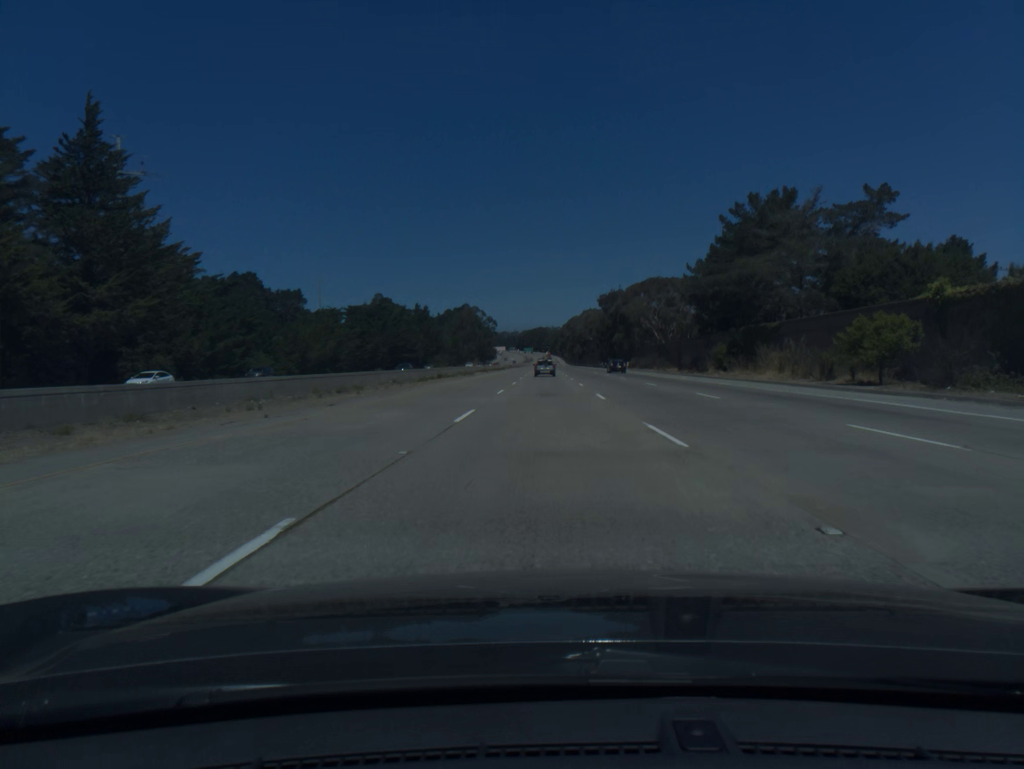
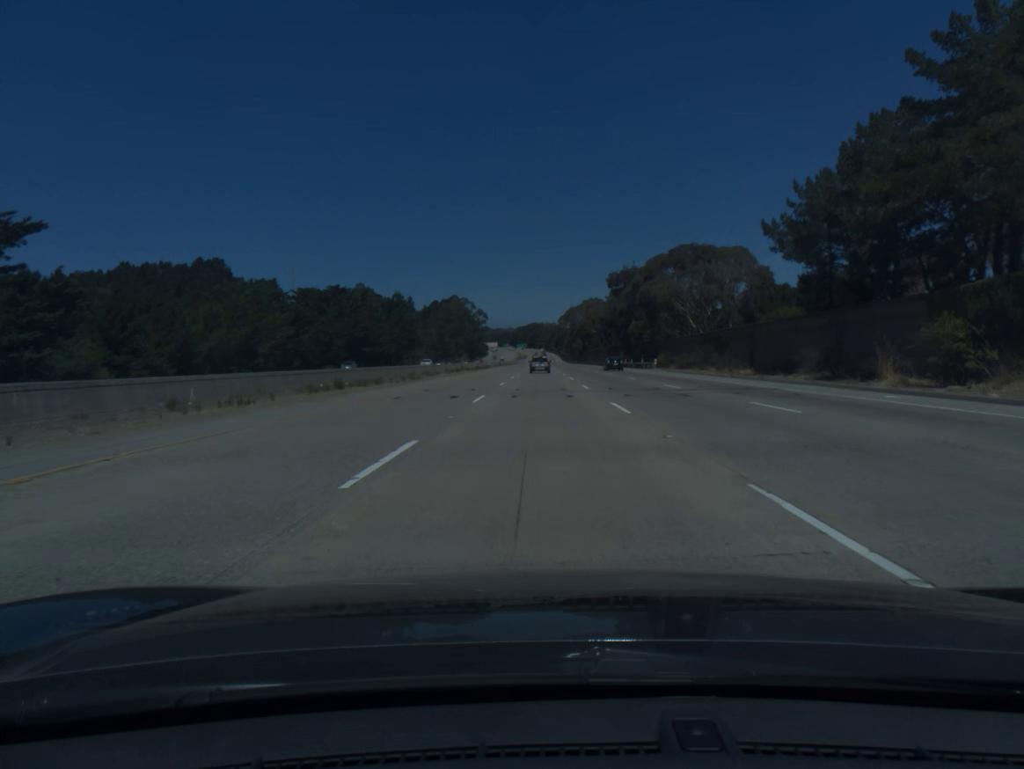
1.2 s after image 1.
(+0.1, +37.7) m; 0°
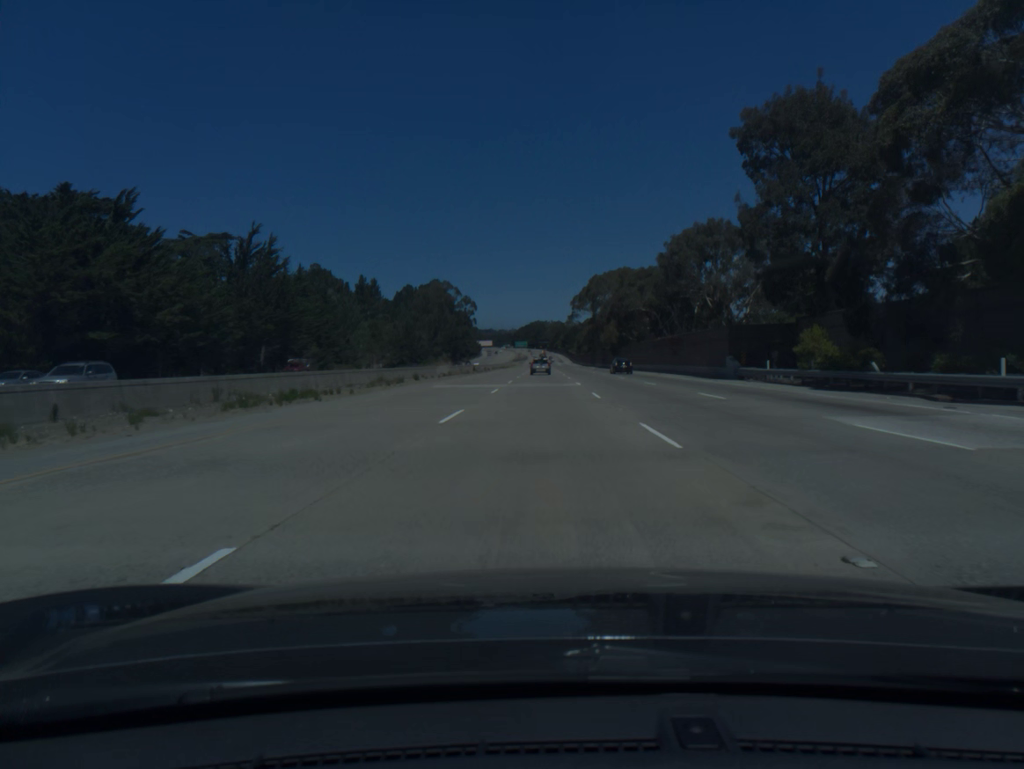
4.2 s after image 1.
(0.0, +94.7) m; 0°
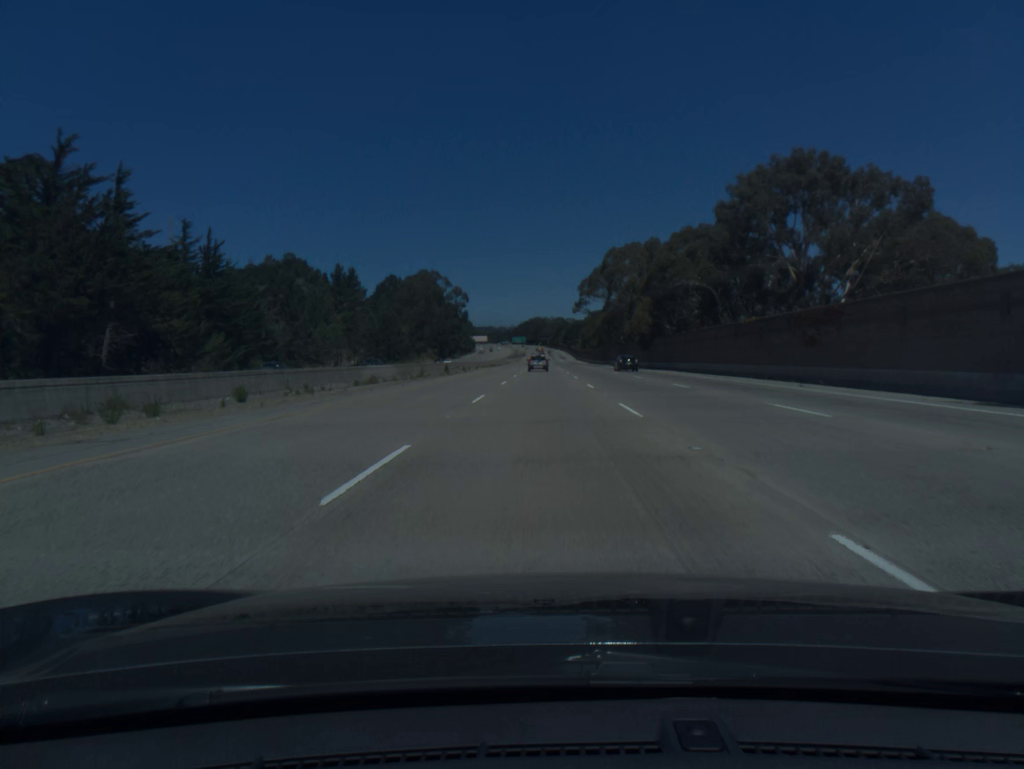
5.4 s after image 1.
(-0.1, +38.1) m; 0°
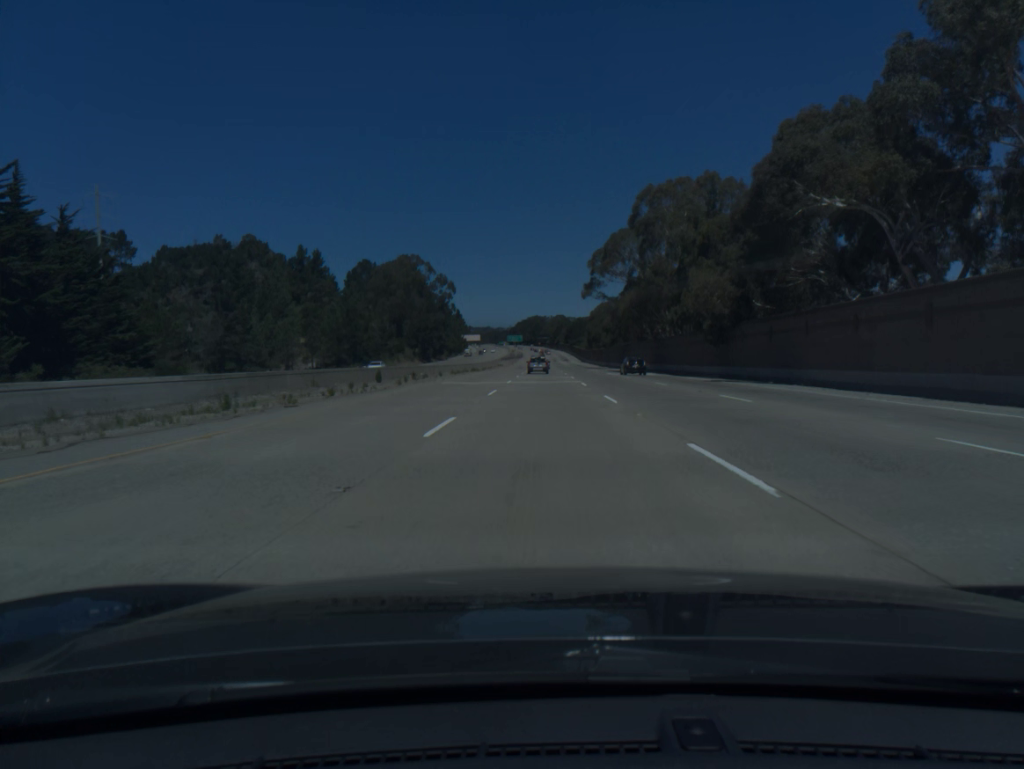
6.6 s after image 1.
(0.0, +38.2) m; 0°
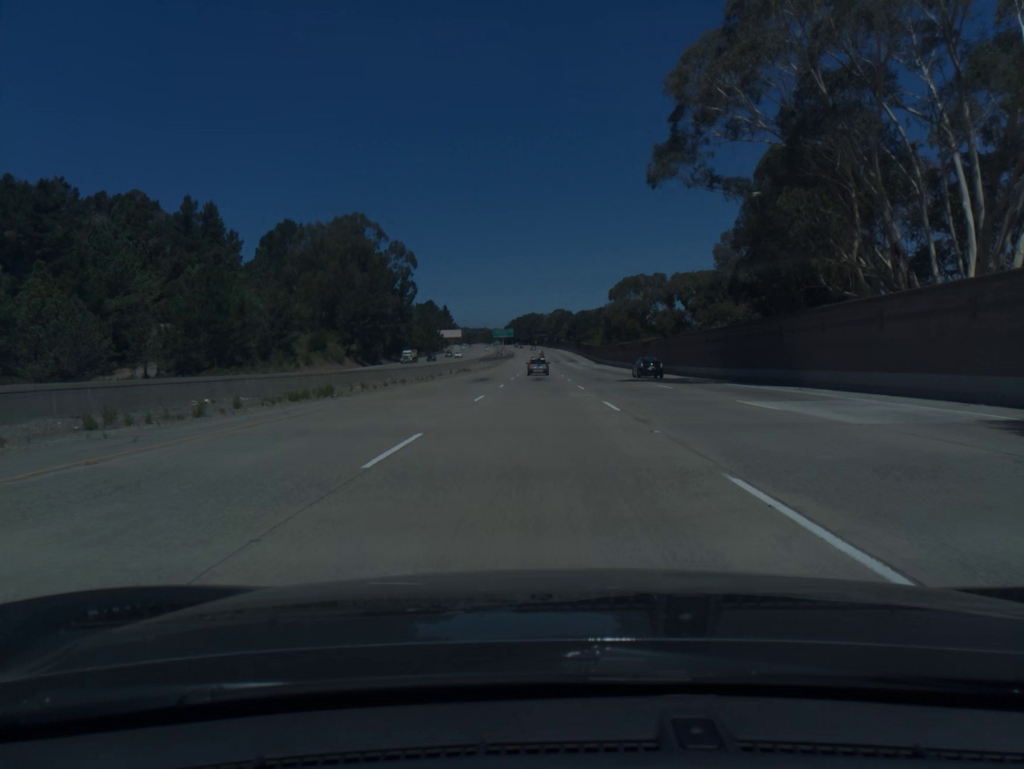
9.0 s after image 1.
(+0.2, +76.4) m; 0°
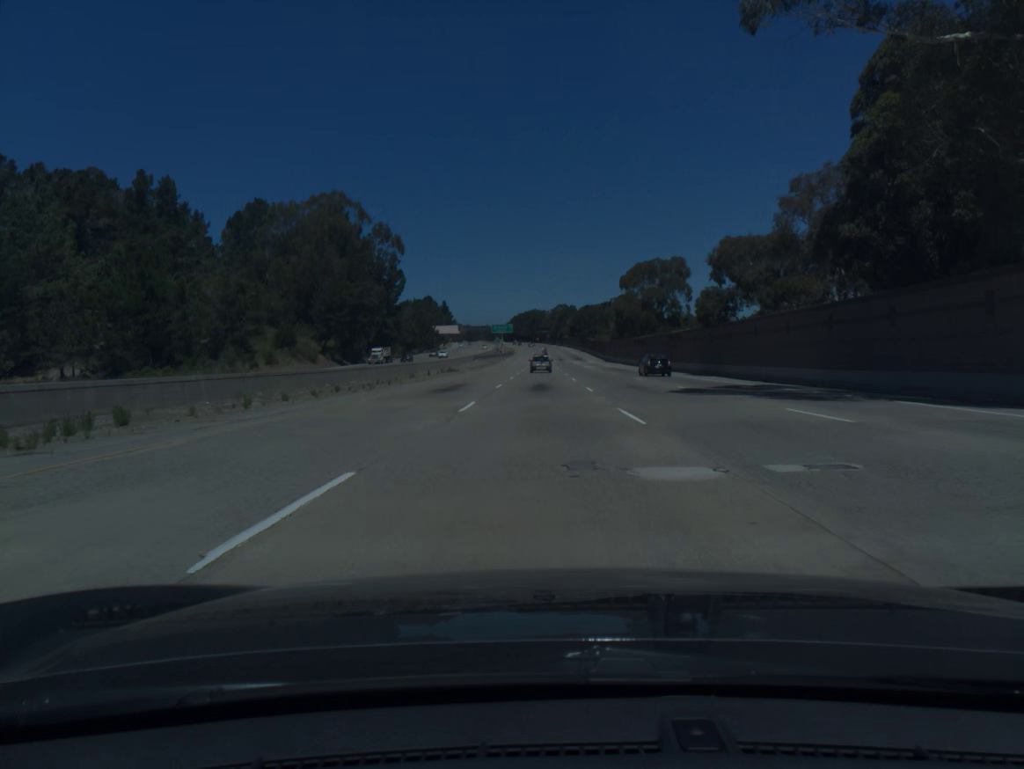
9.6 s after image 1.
(0.0, +19.1) m; 0°
